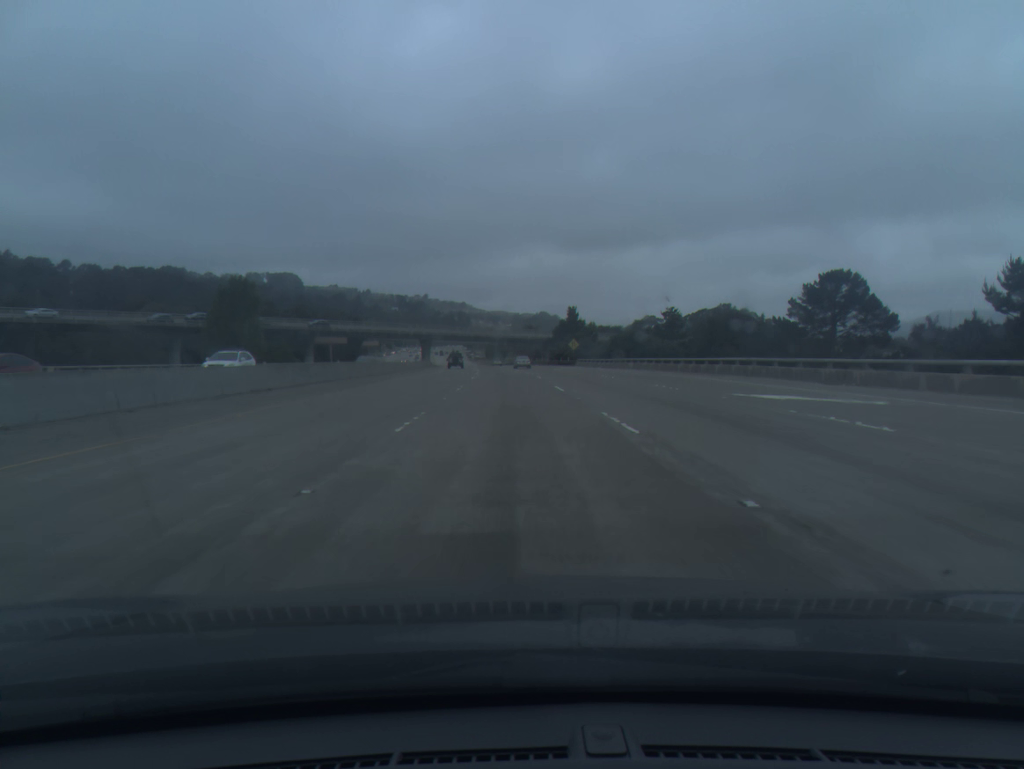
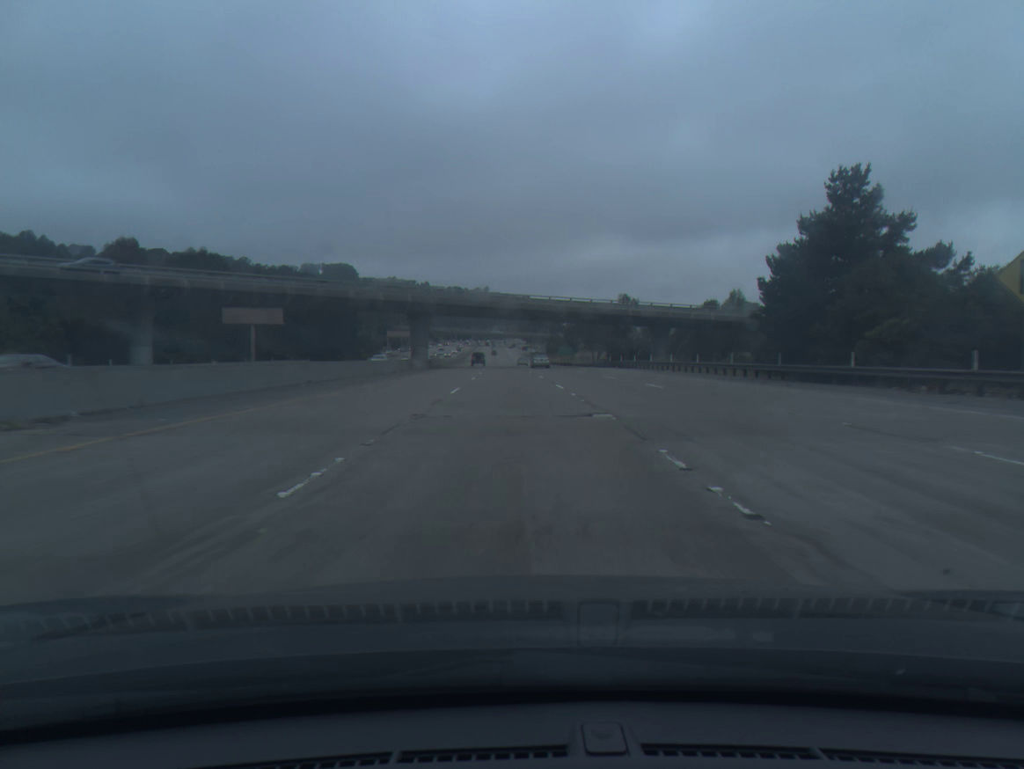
(-3.5, +93.7) m; -5°
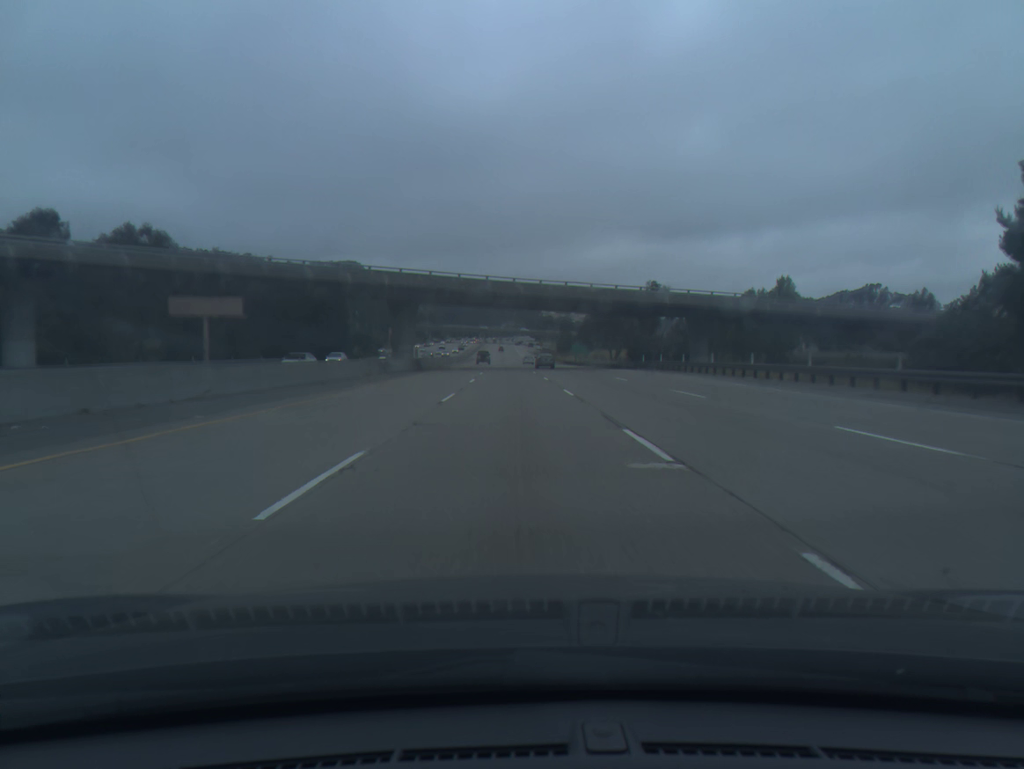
(-0.1, +18.8) m; -1°
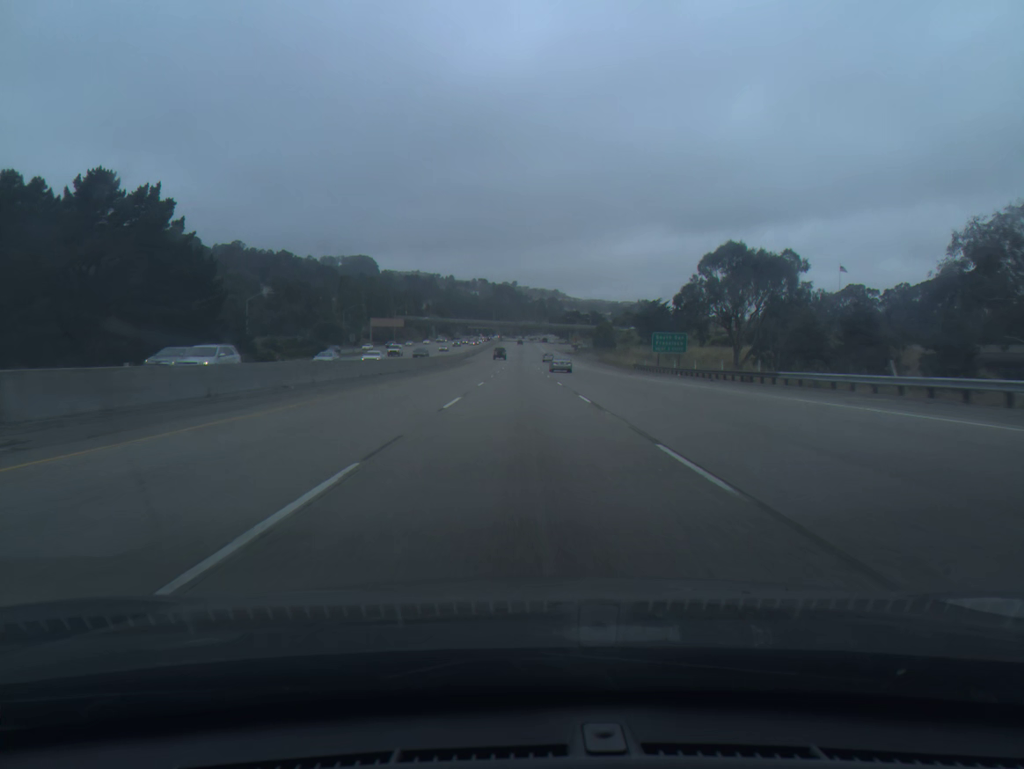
(-1.3, +75.2) m; -1°
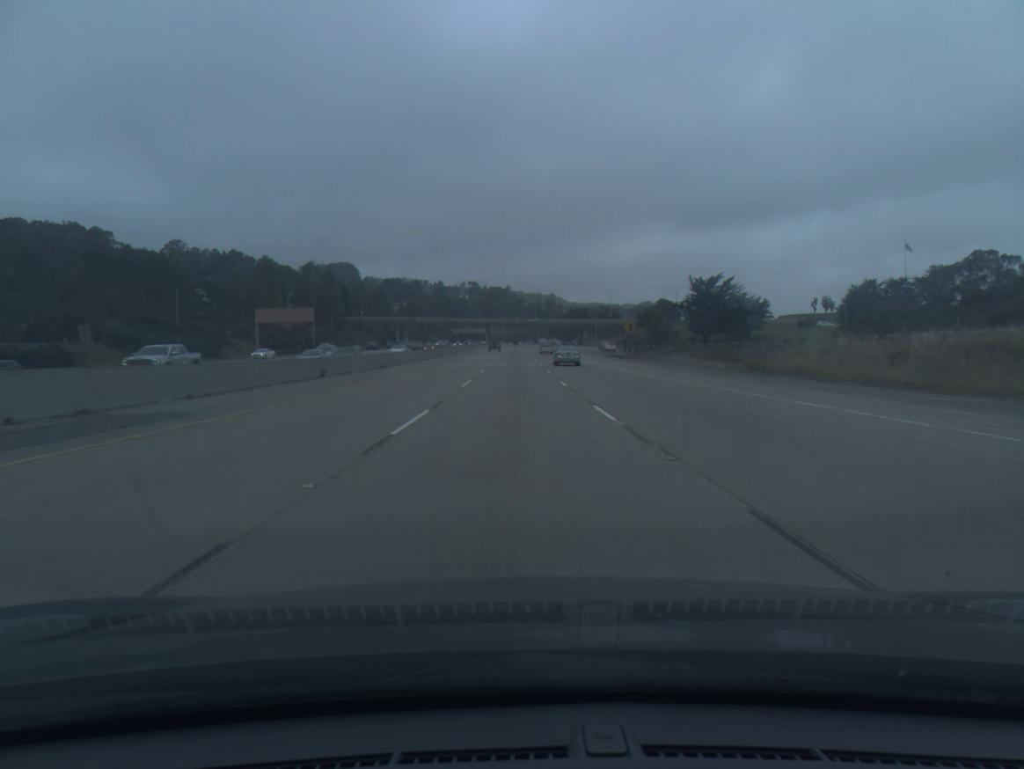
(+0.2, +94.2) m; 0°
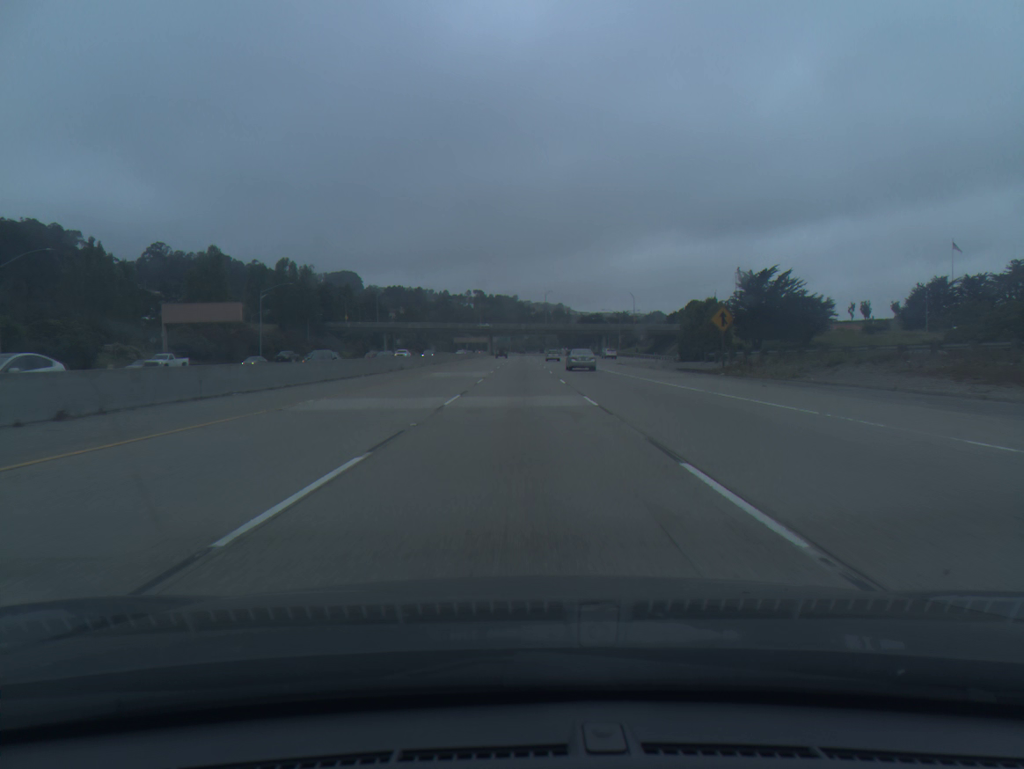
(-0.1, +37.5) m; -1°
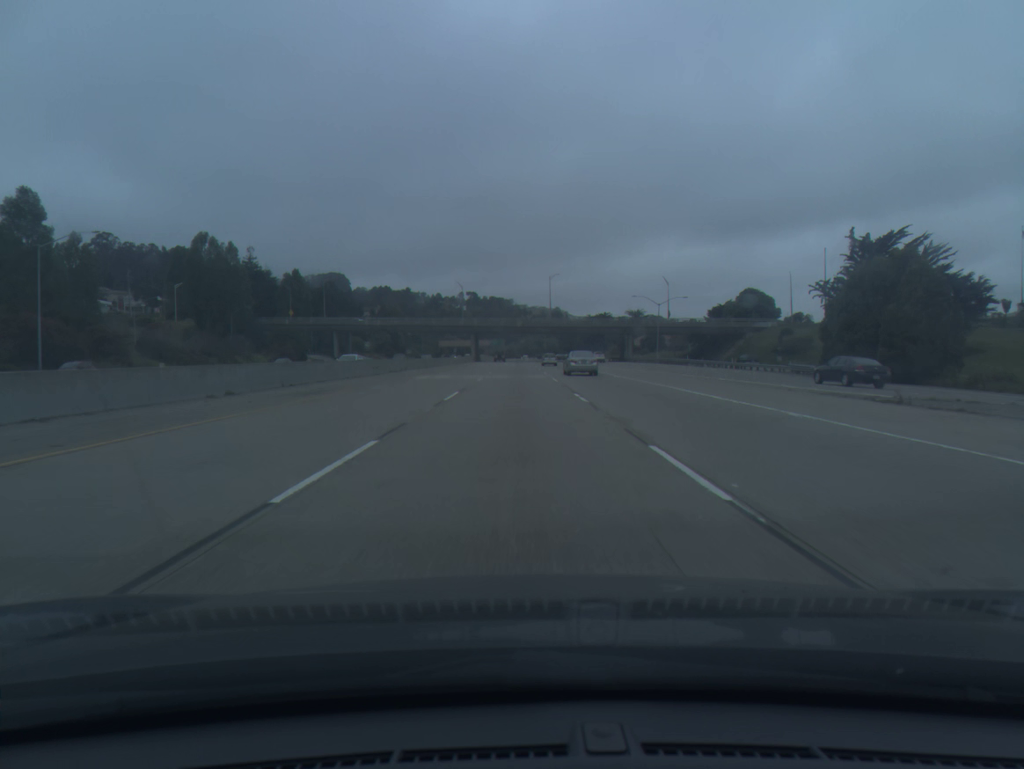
(+0.1, +55.6) m; 0°
